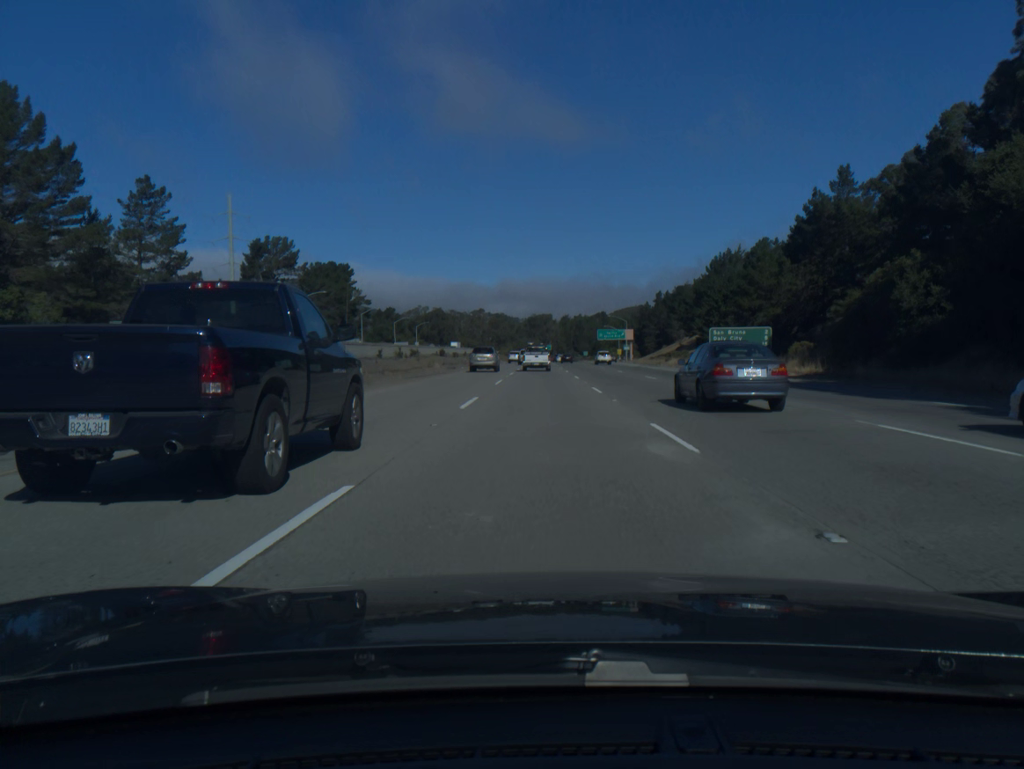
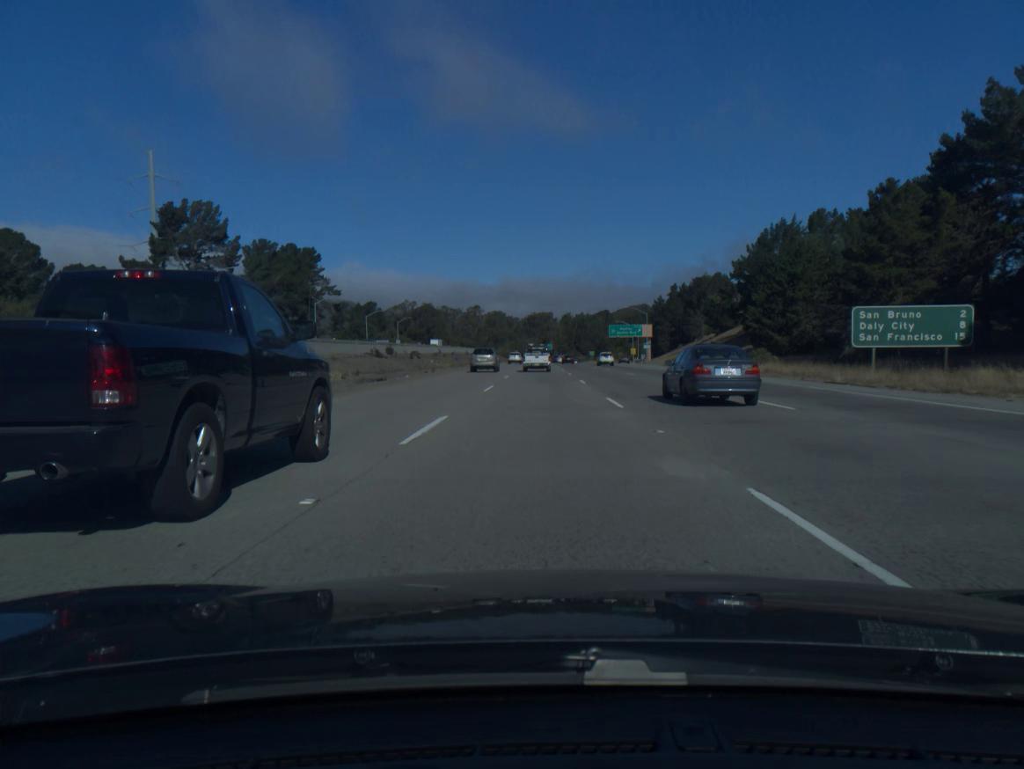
(0.0, +35.9) m; 0°
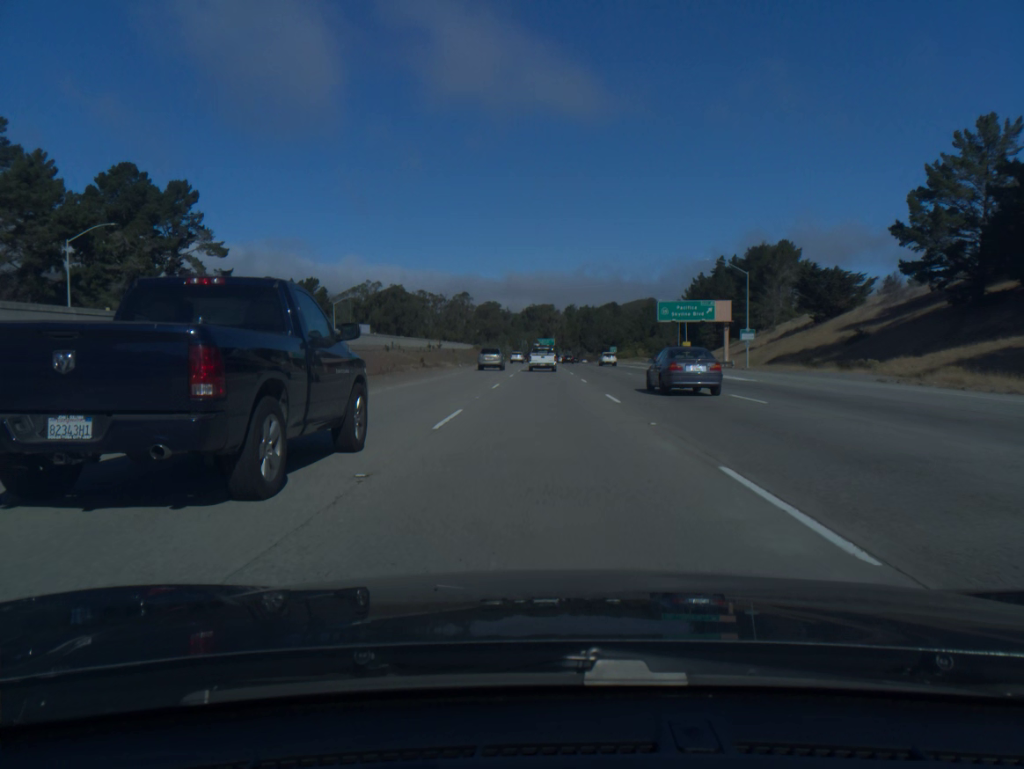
(-0.1, +71.5) m; 0°
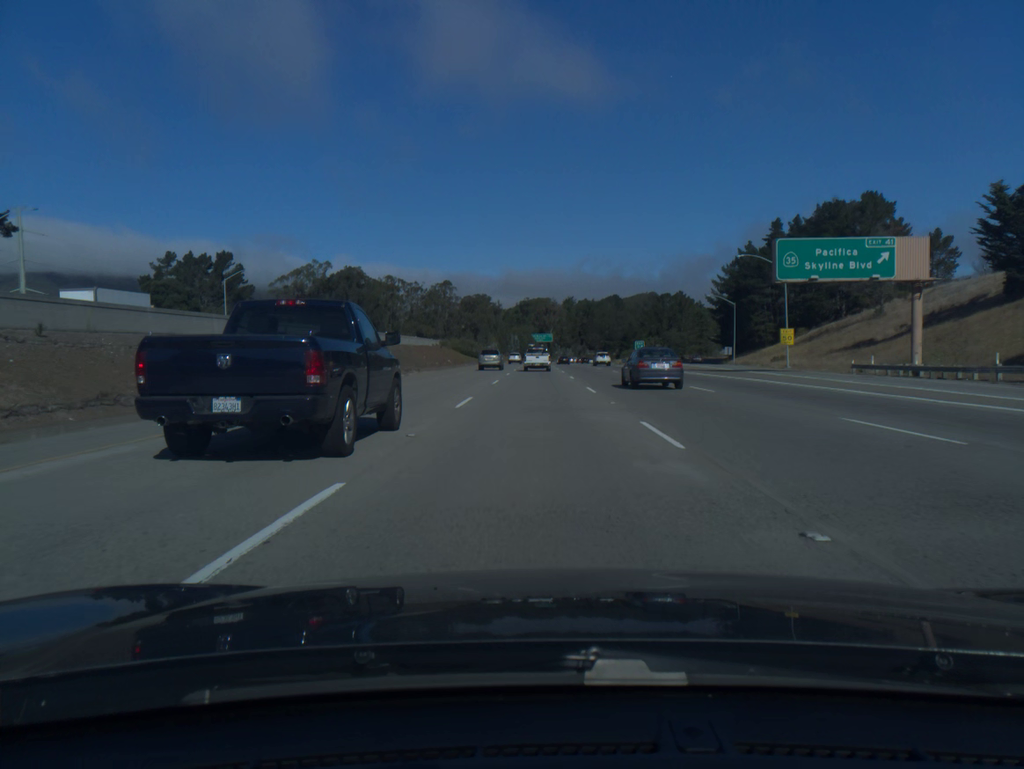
(+0.2, +53.4) m; 0°
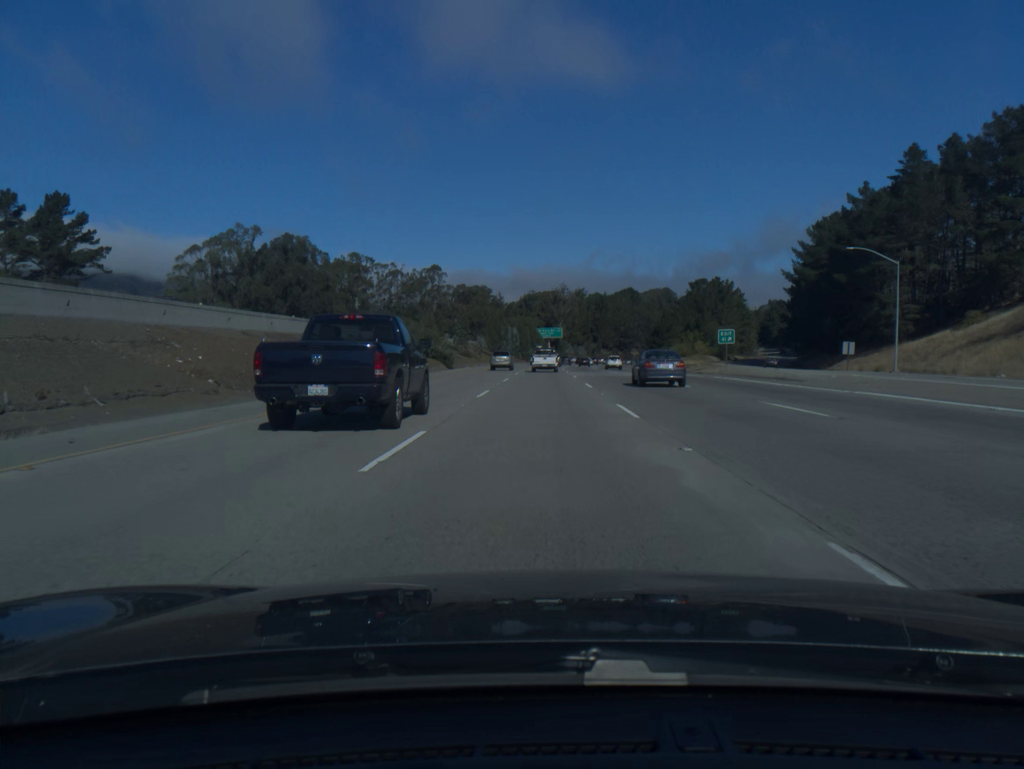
(-0.2, +53.3) m; 0°
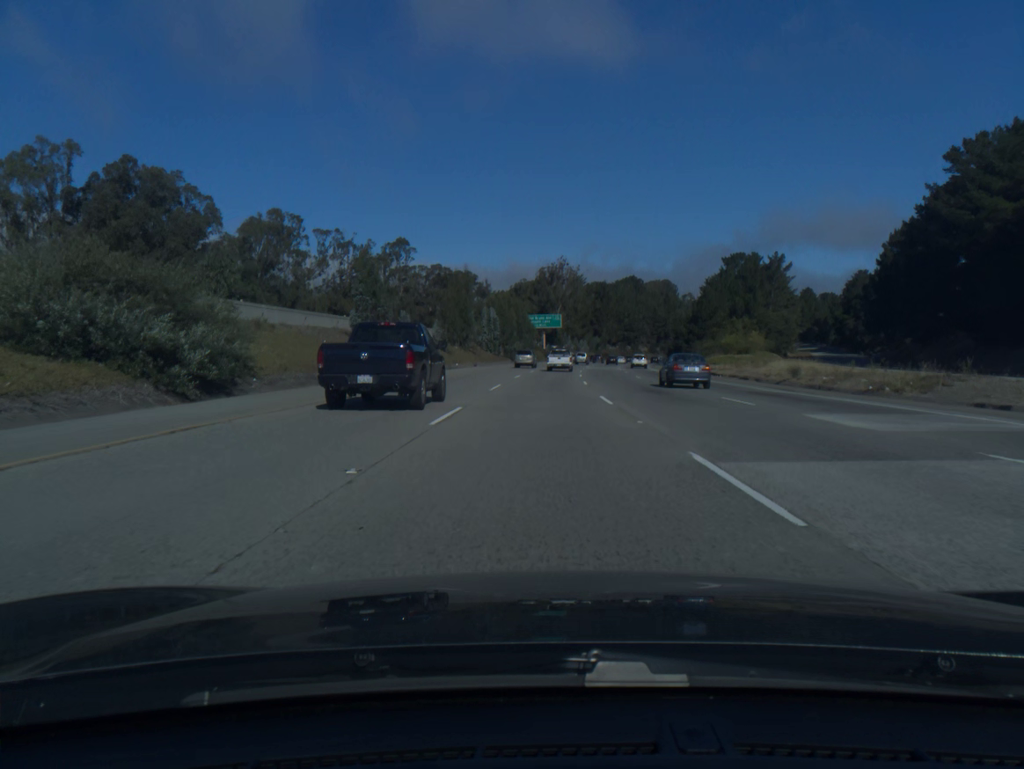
(+0.1, +53.3) m; 0°
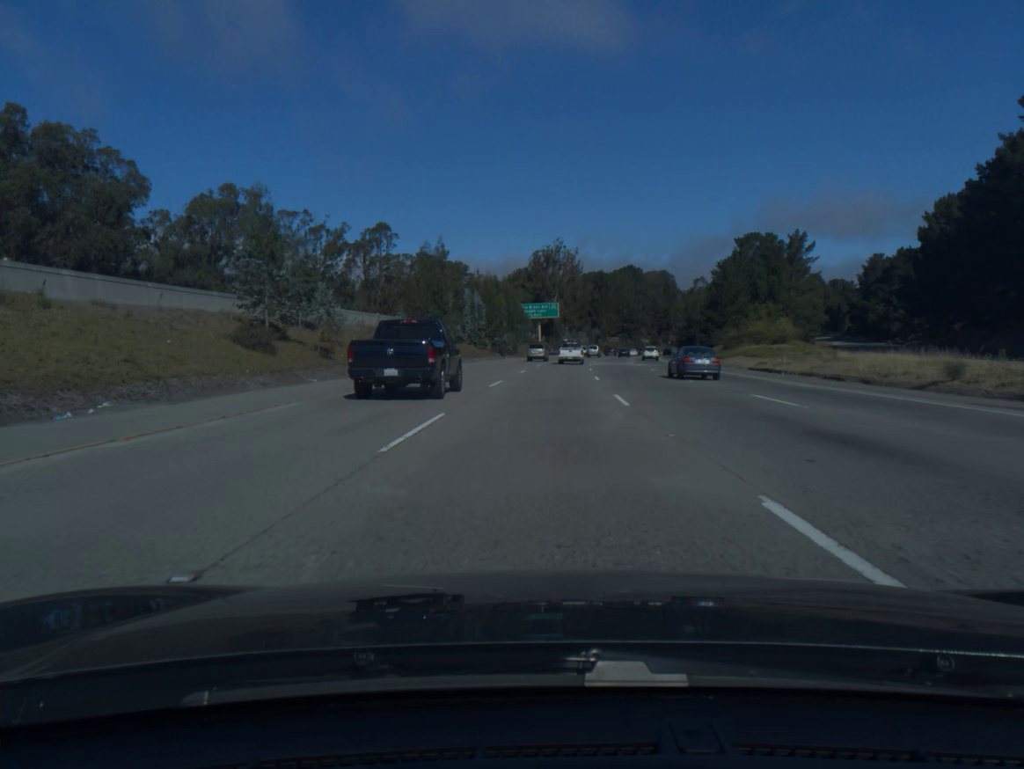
(+0.1, +17.8) m; 0°
